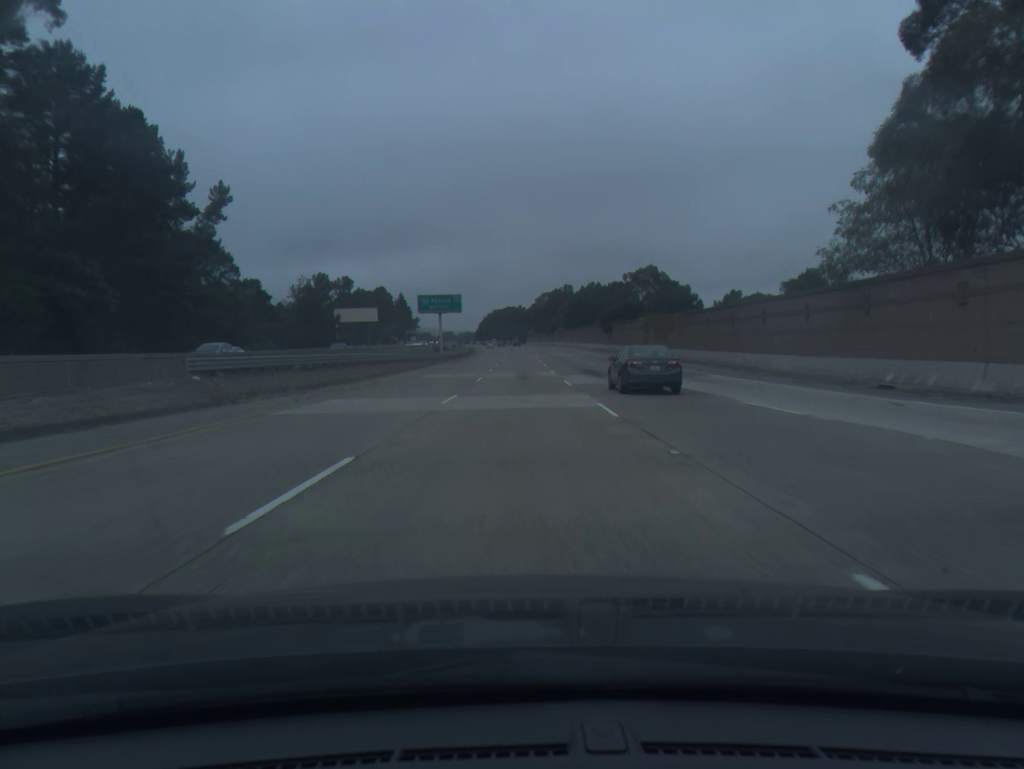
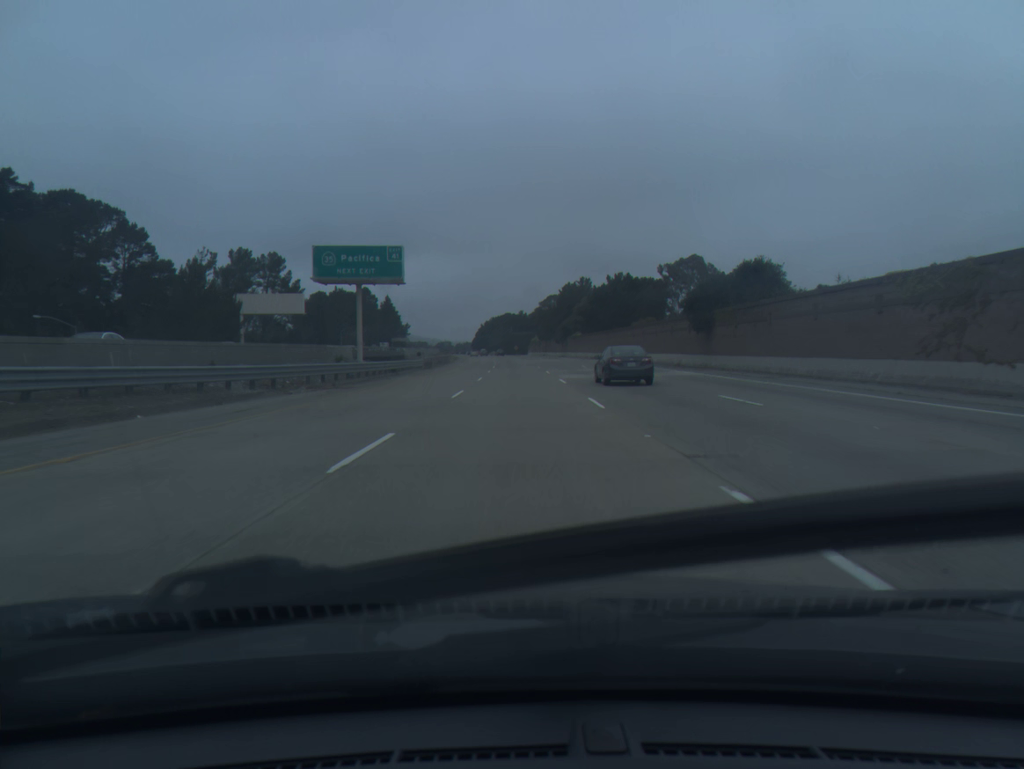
(0.0, +55.7) m; 0°
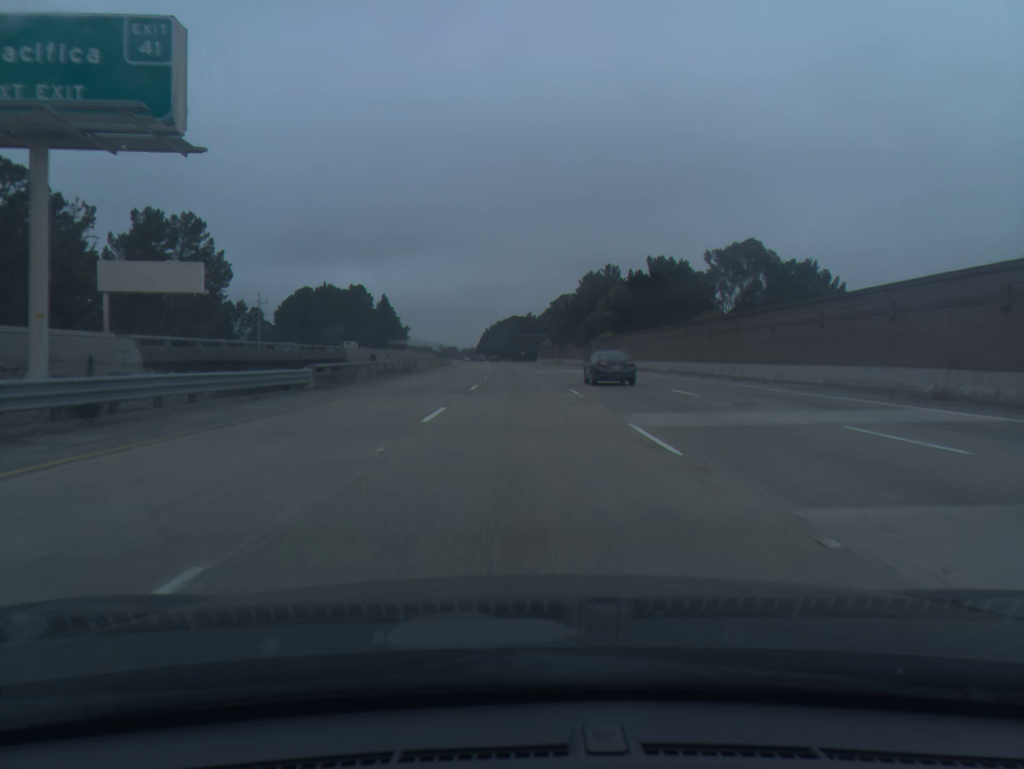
(-0.2, +37.0) m; 0°
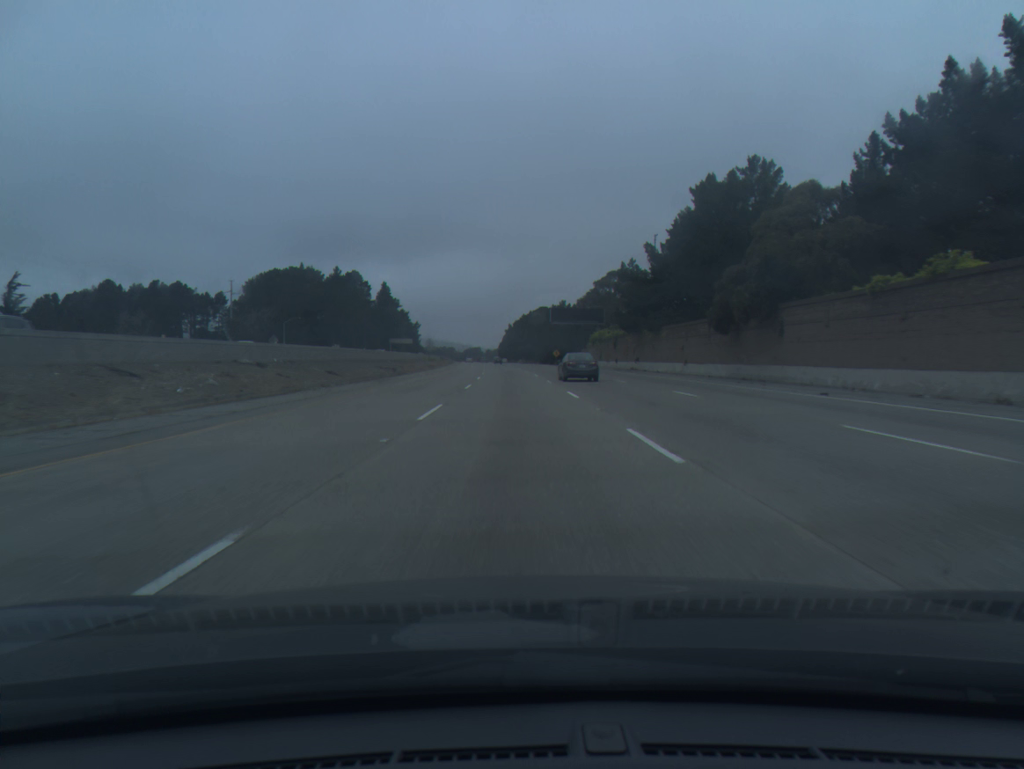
(-0.9, +73.9) m; -2°
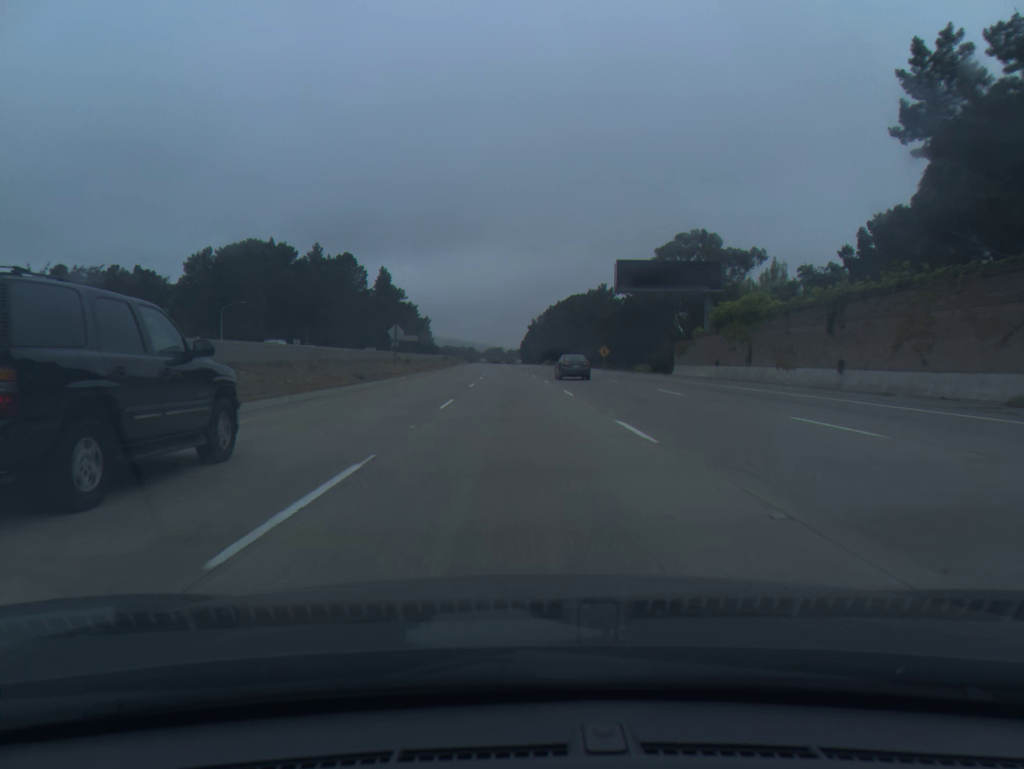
(-1.0, +55.5) m; -2°
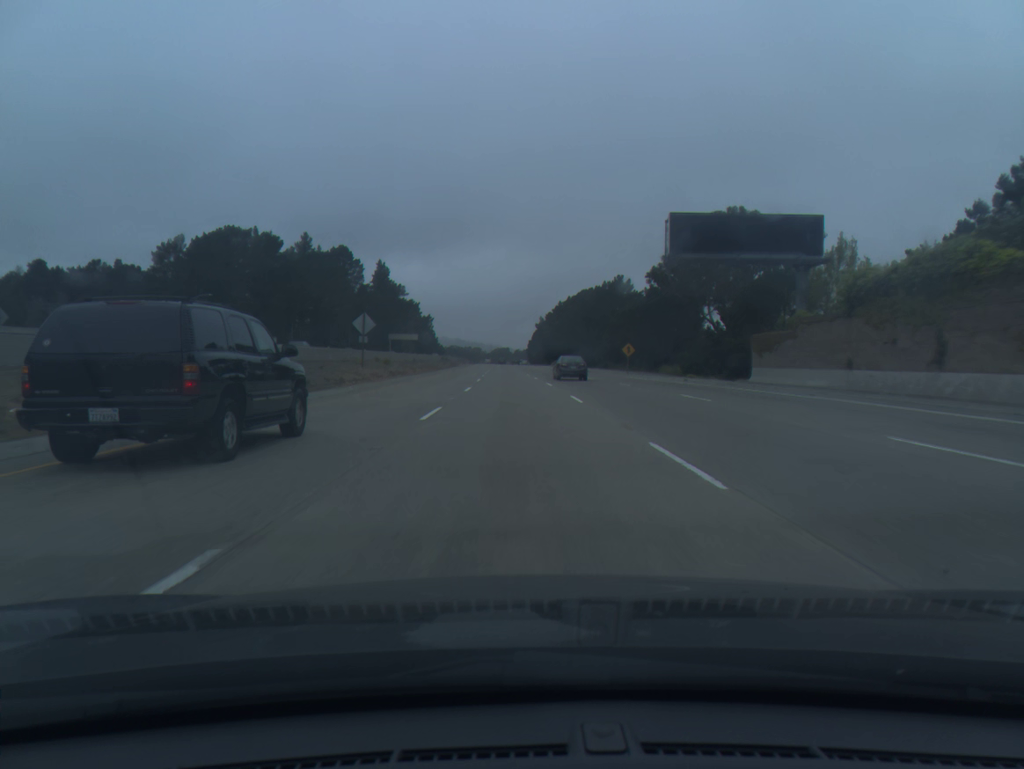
(-0.1, +18.6) m; 0°
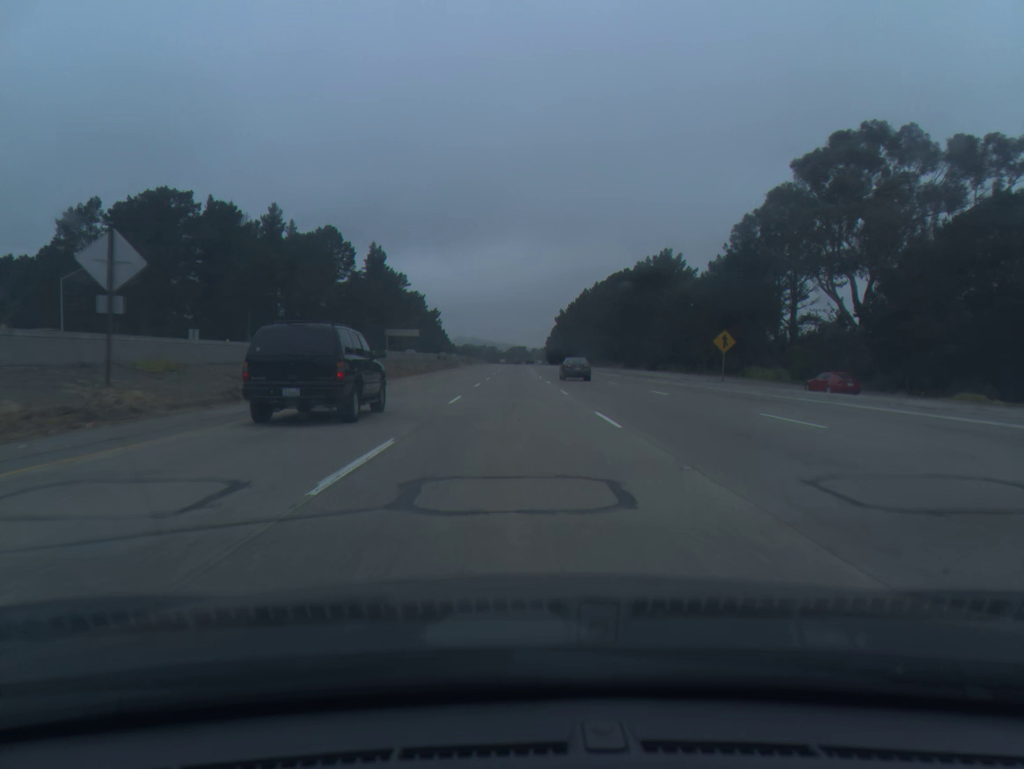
(-0.4, +37.3) m; -1°
